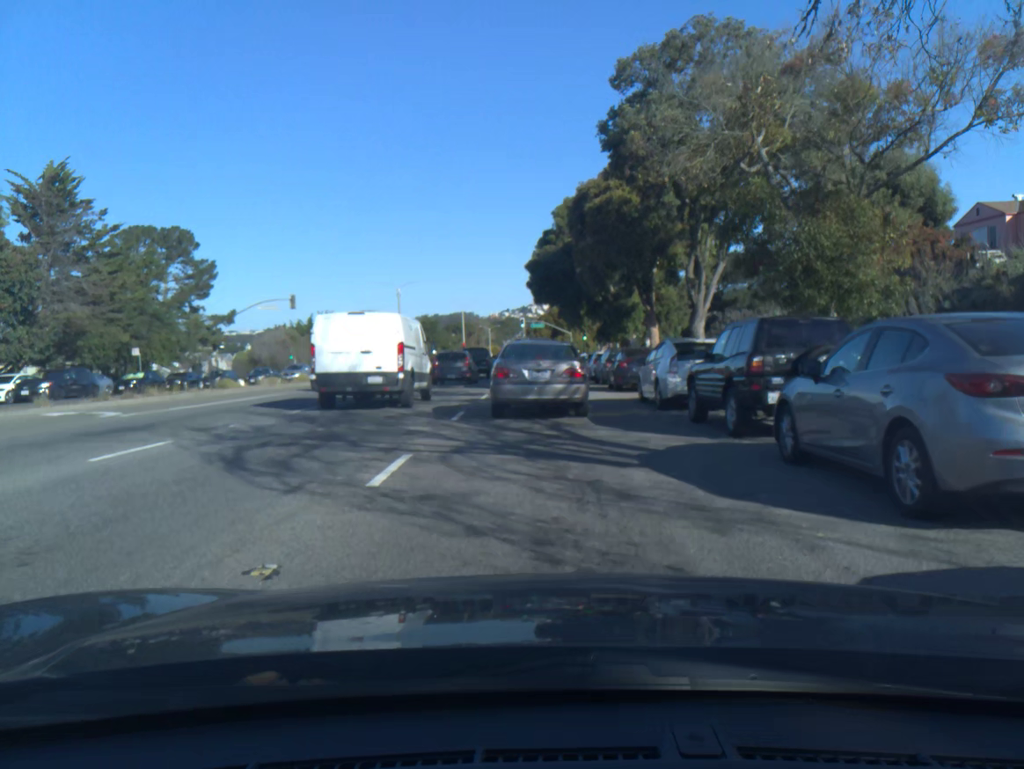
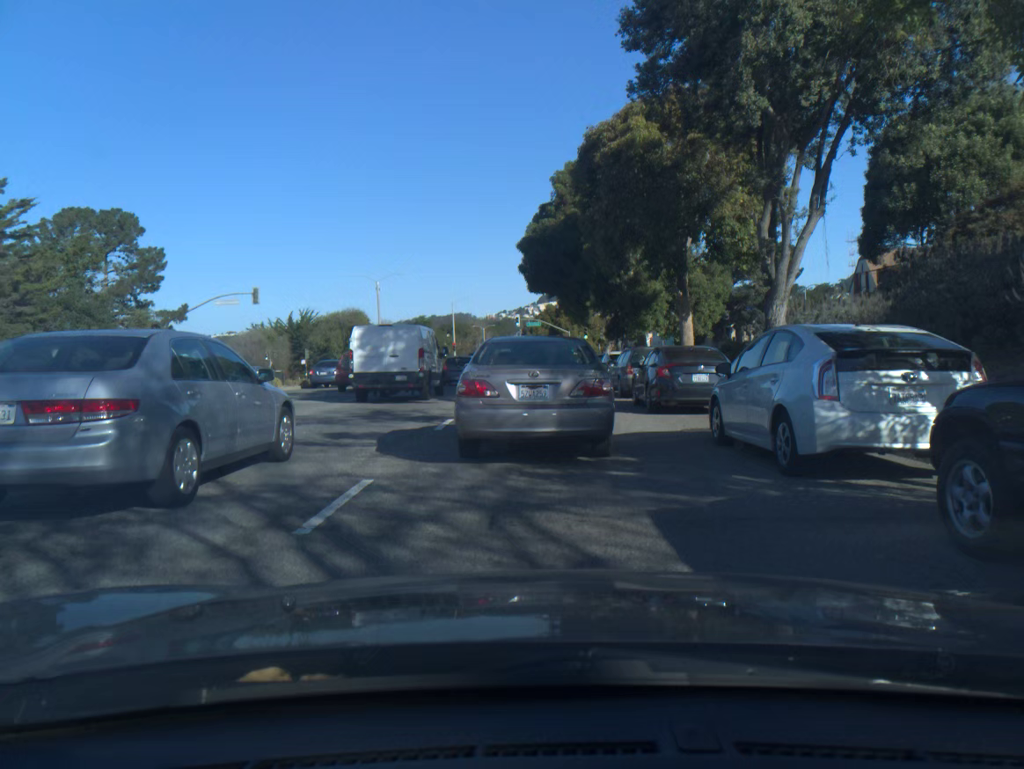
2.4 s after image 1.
(0.0, +8.9) m; 0°
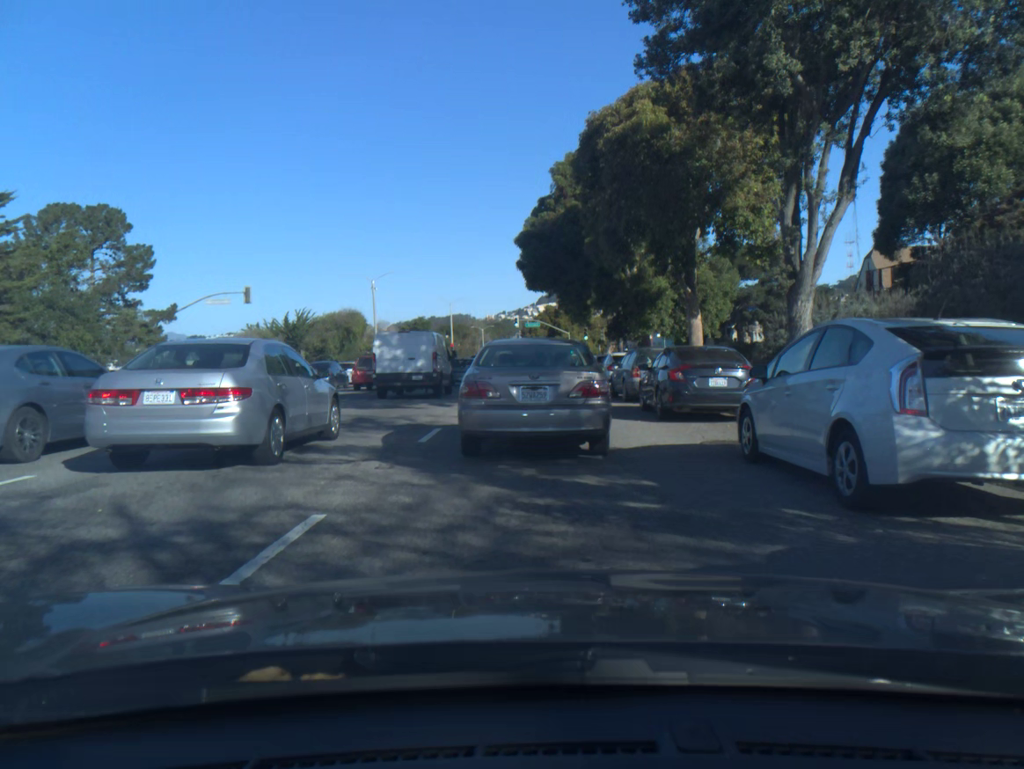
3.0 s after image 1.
(0.0, +1.6) m; 0°
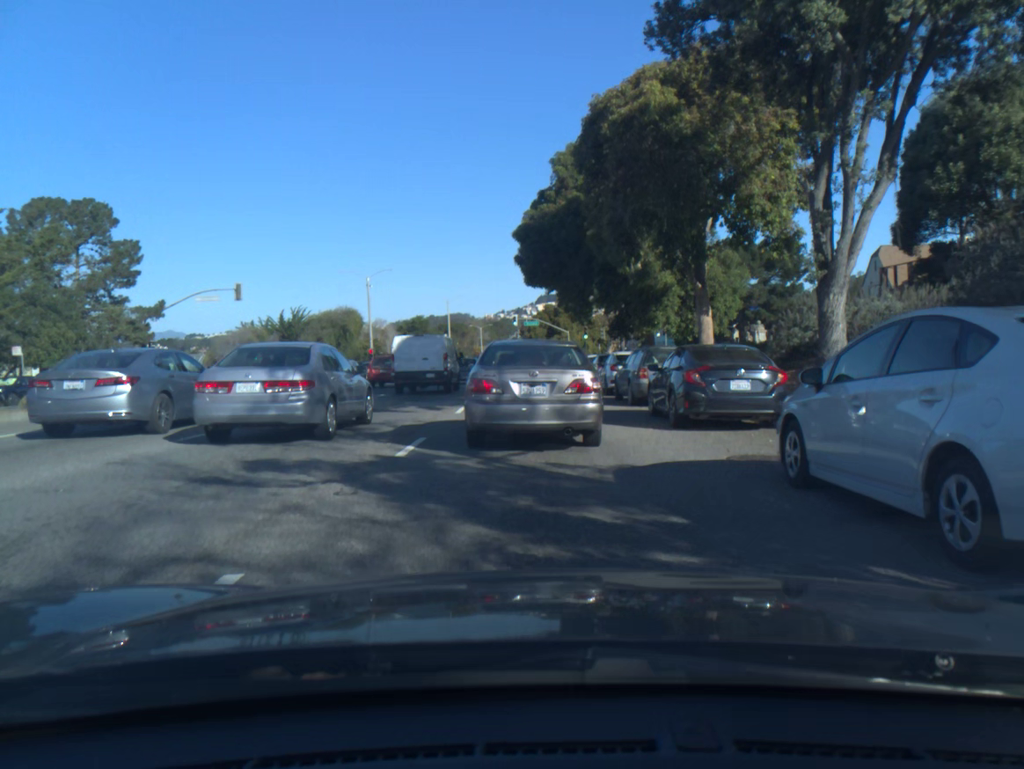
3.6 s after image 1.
(0.0, +1.6) m; 0°
